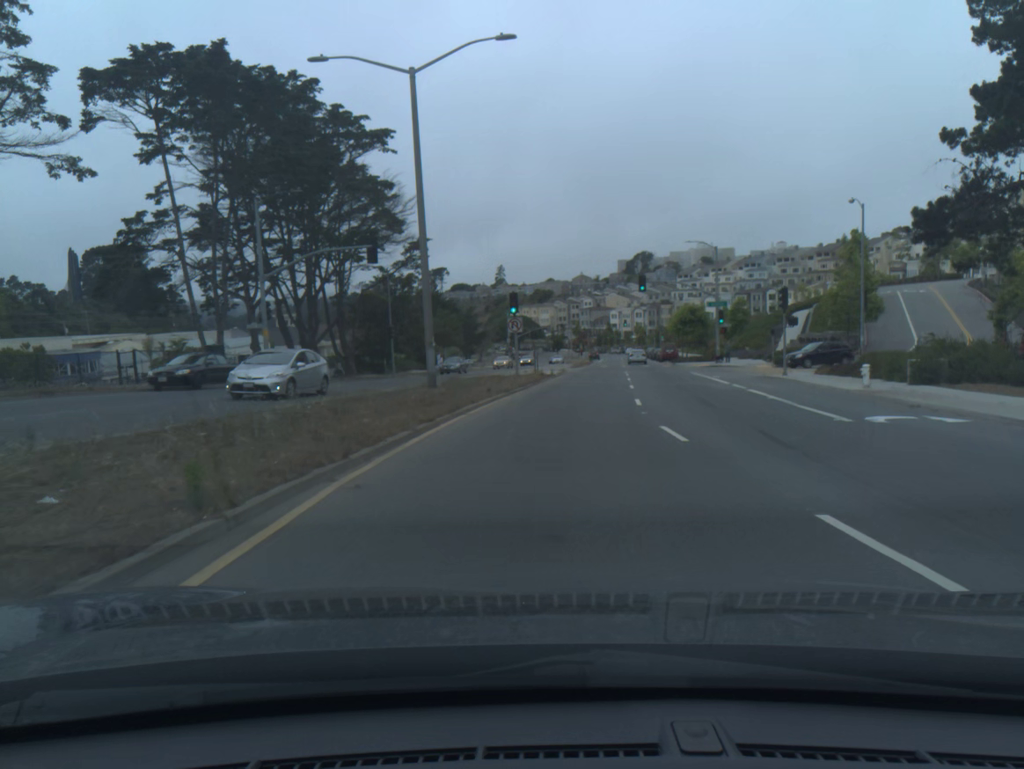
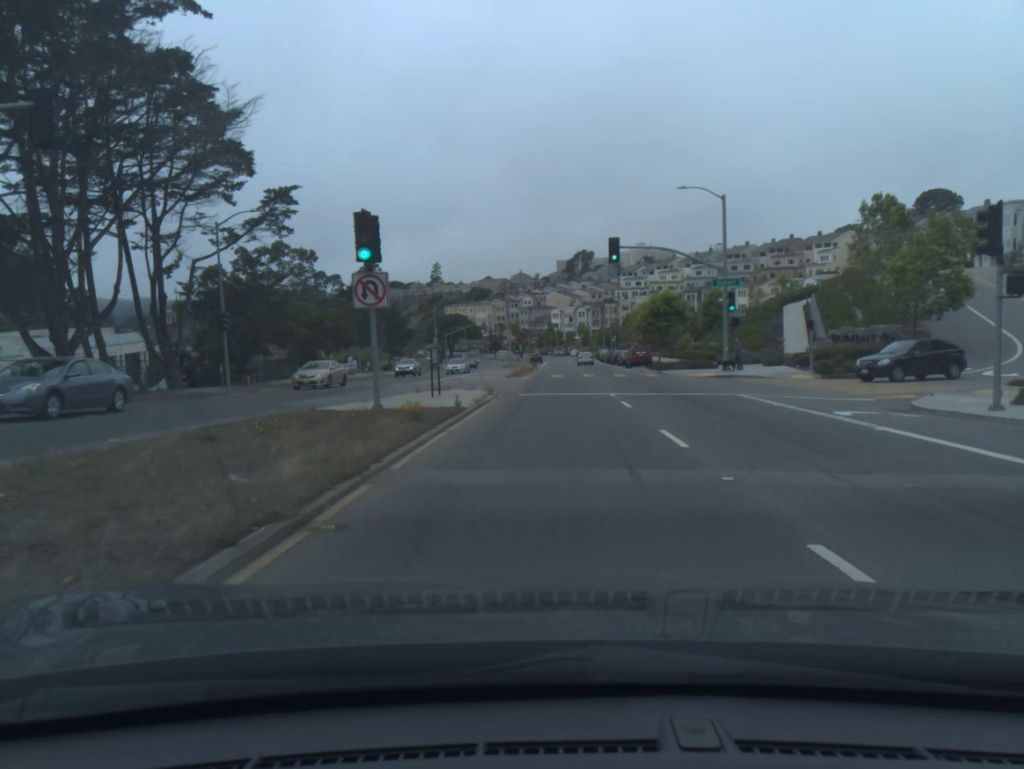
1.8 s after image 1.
(+0.9, +22.8) m; +4°
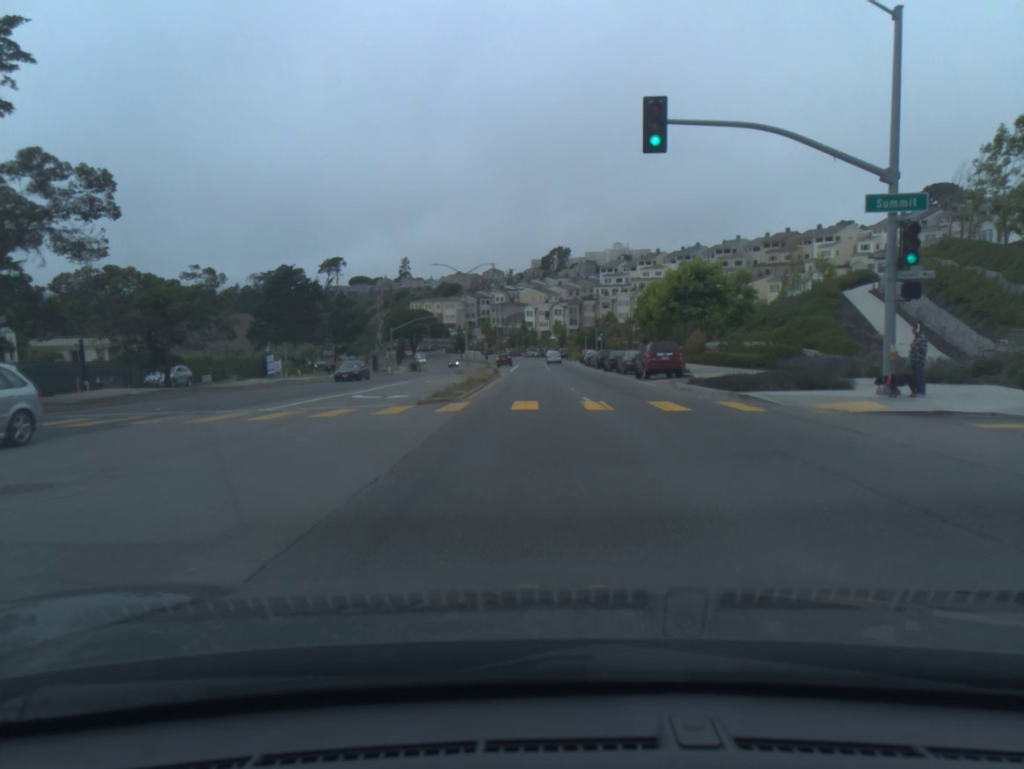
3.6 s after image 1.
(+0.6, +23.5) m; +2°
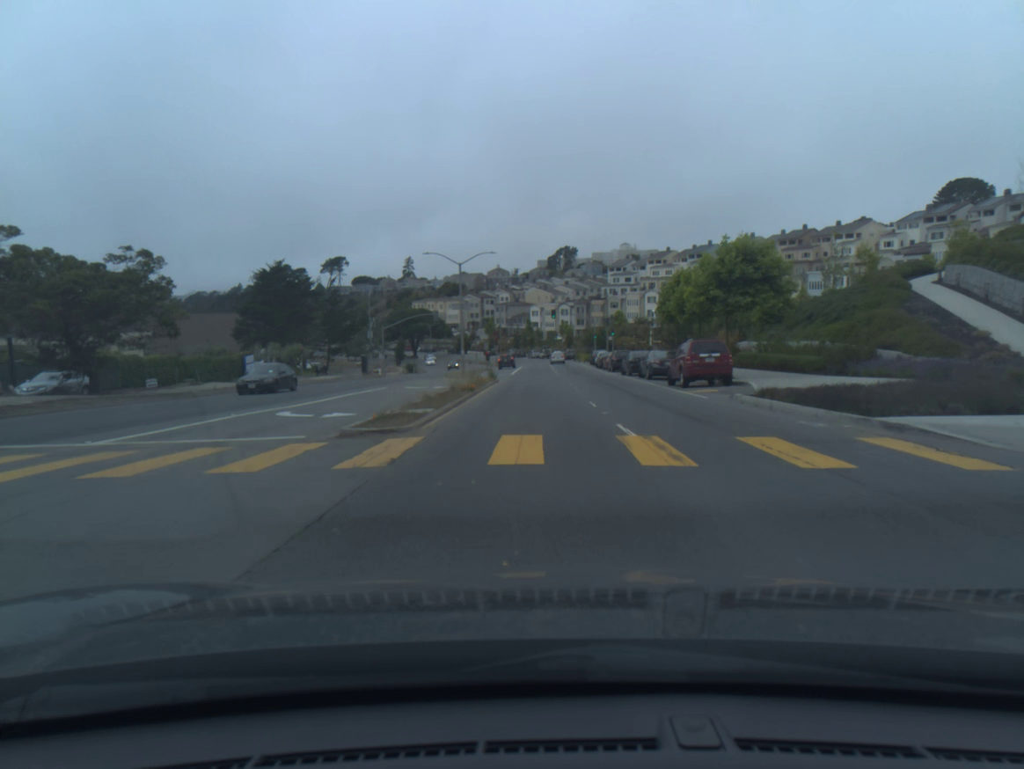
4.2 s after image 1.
(-0.1, +8.6) m; -1°
